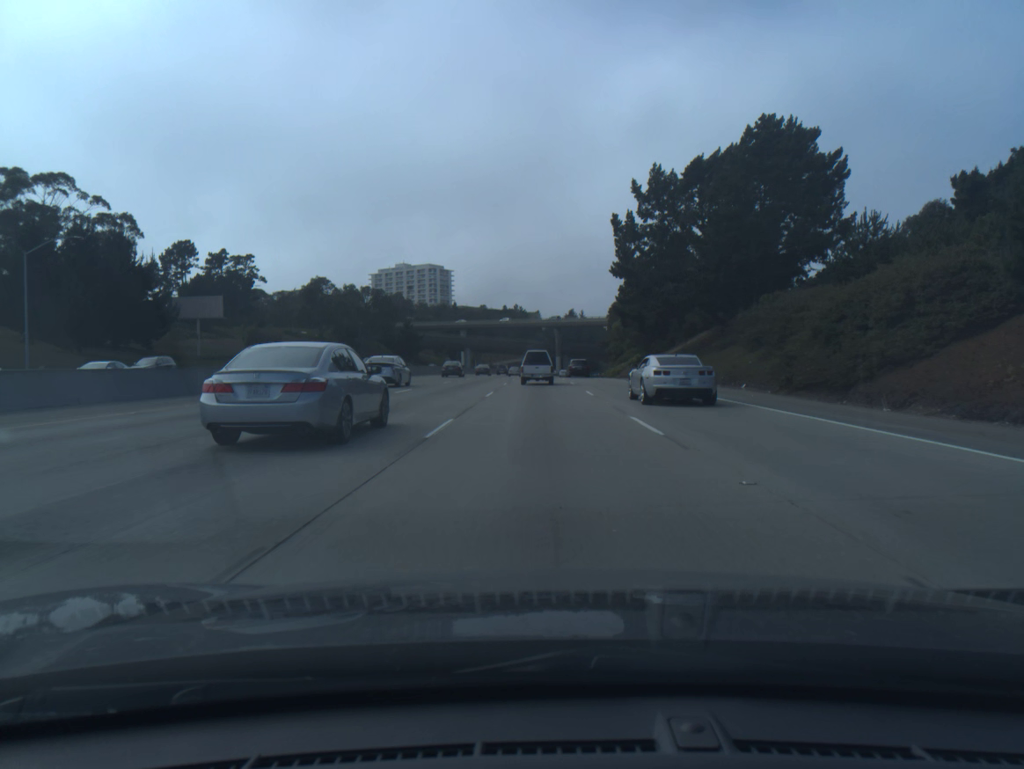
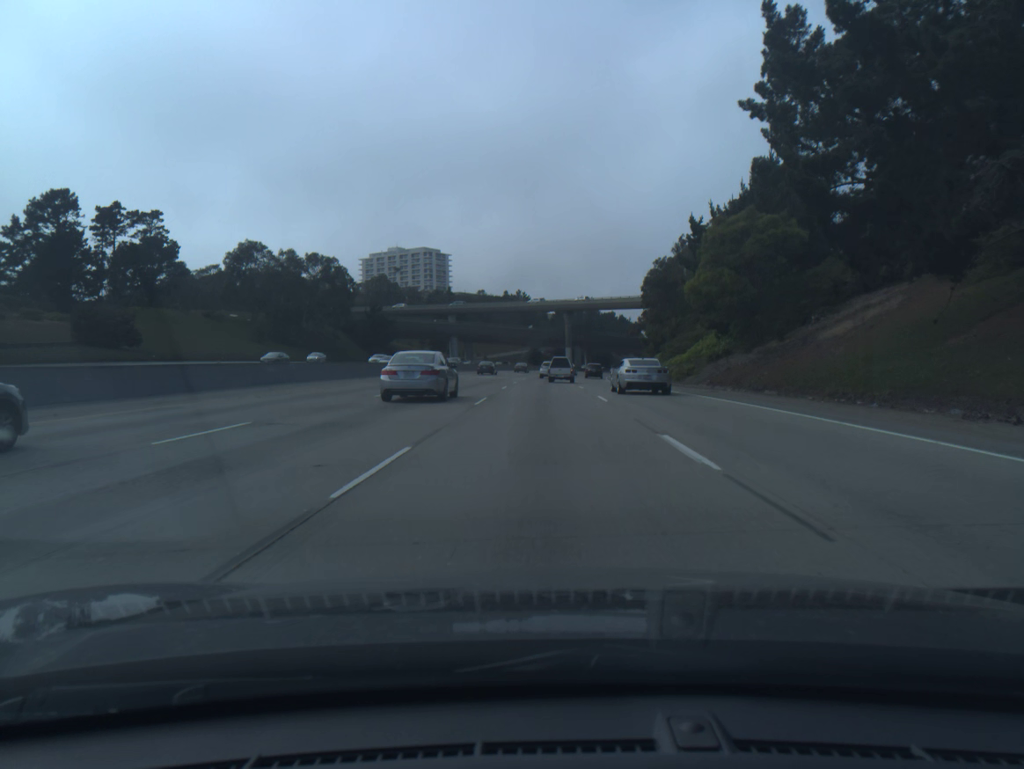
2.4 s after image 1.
(-0.2, +48.0) m; 0°
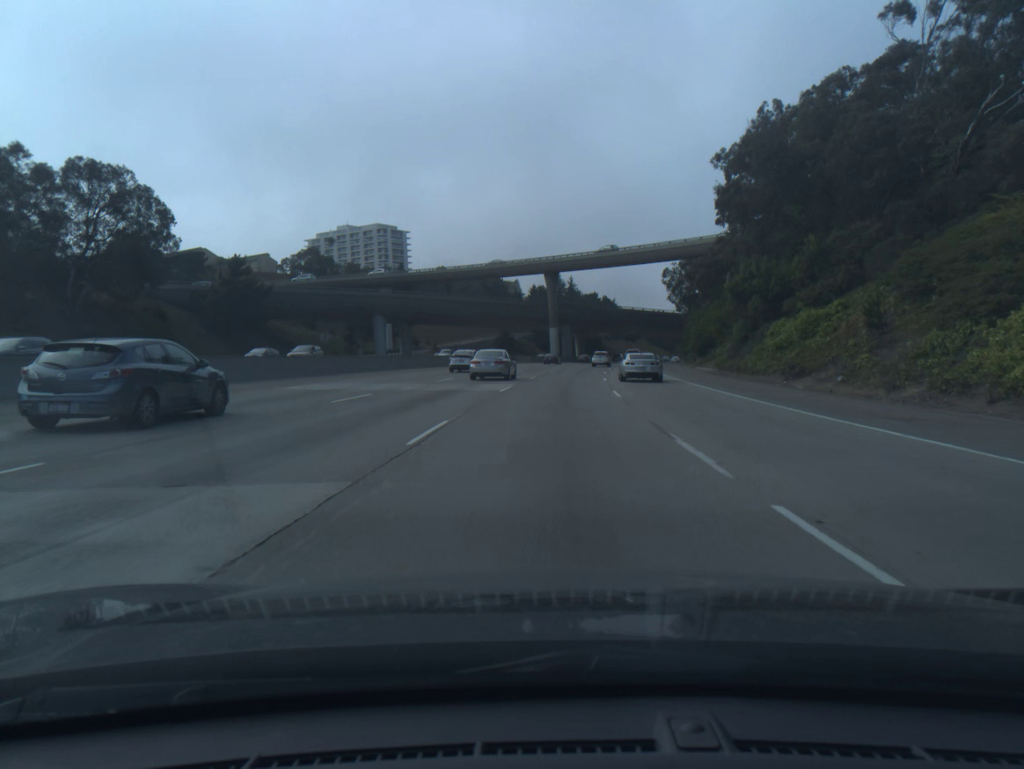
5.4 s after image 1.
(+0.5, +64.1) m; +2°
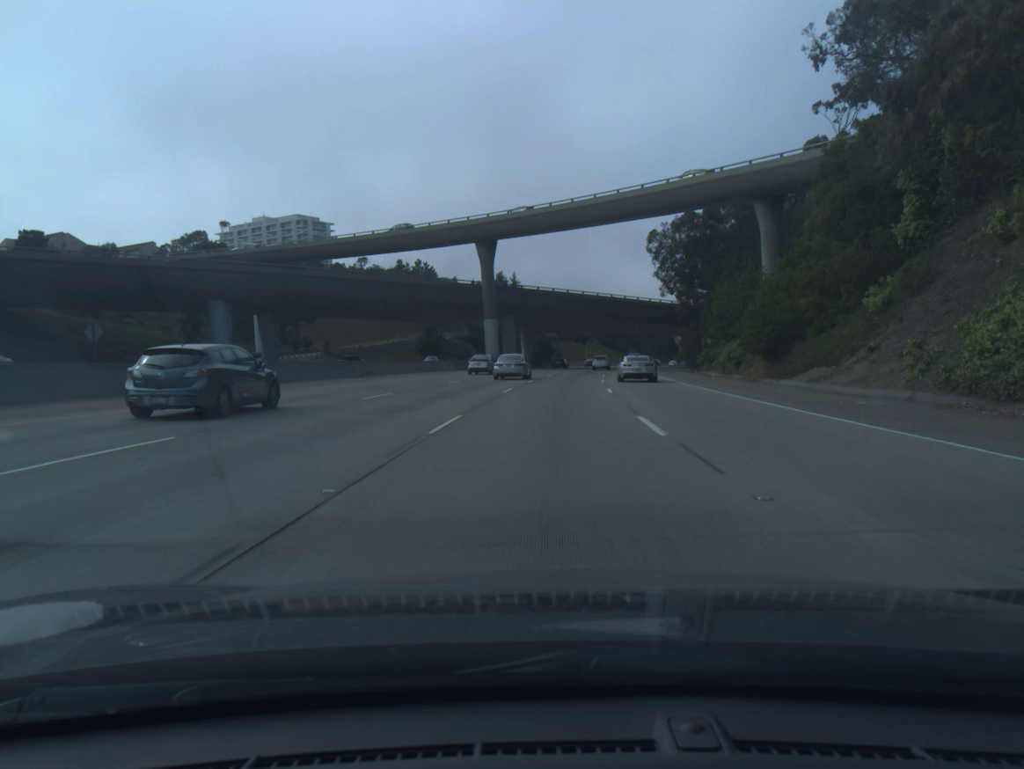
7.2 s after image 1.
(+1.4, +40.6) m; +4°
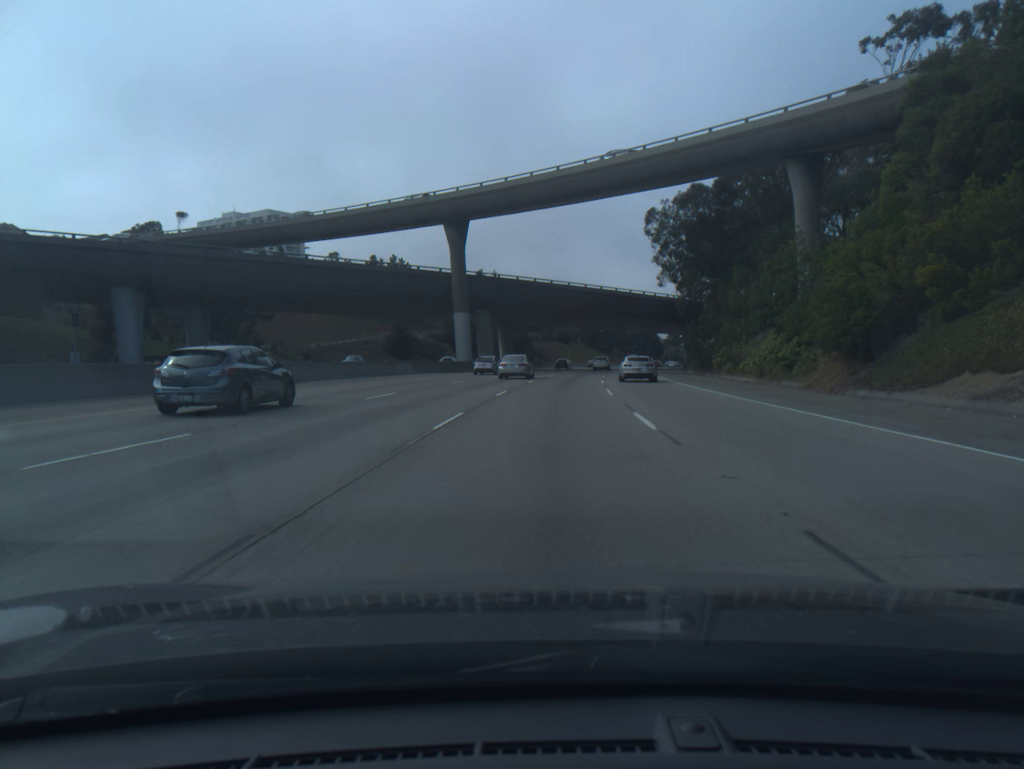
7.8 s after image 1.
(+0.2, +13.9) m; +1°
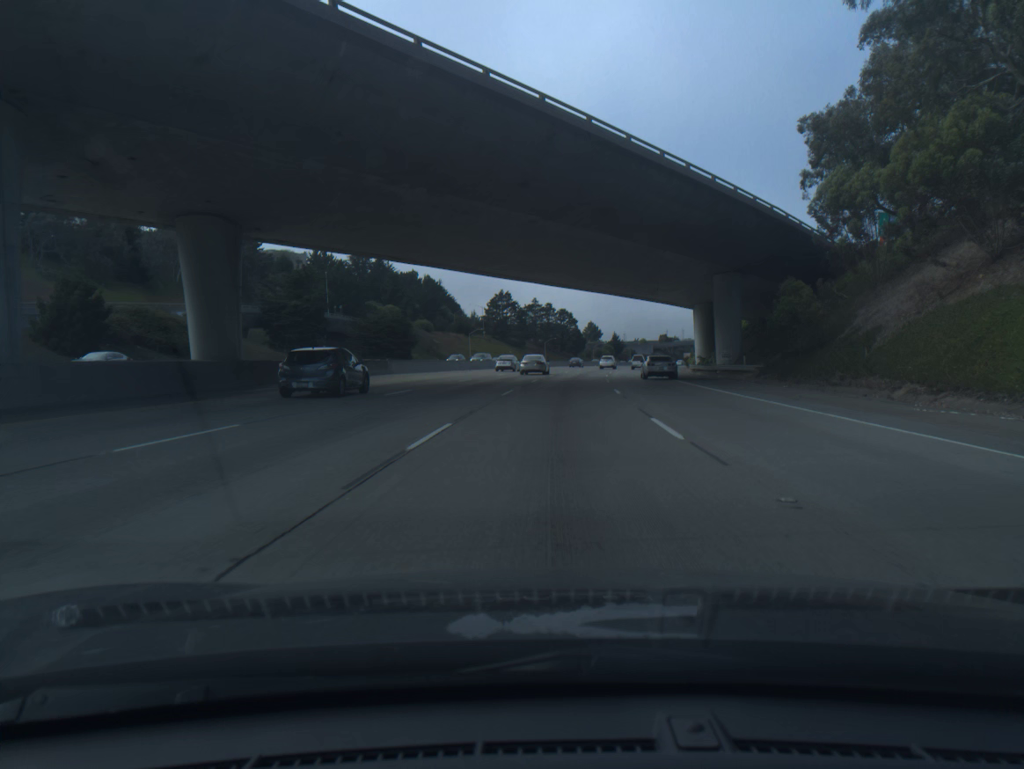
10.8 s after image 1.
(+3.9, +71.4) m; +7°
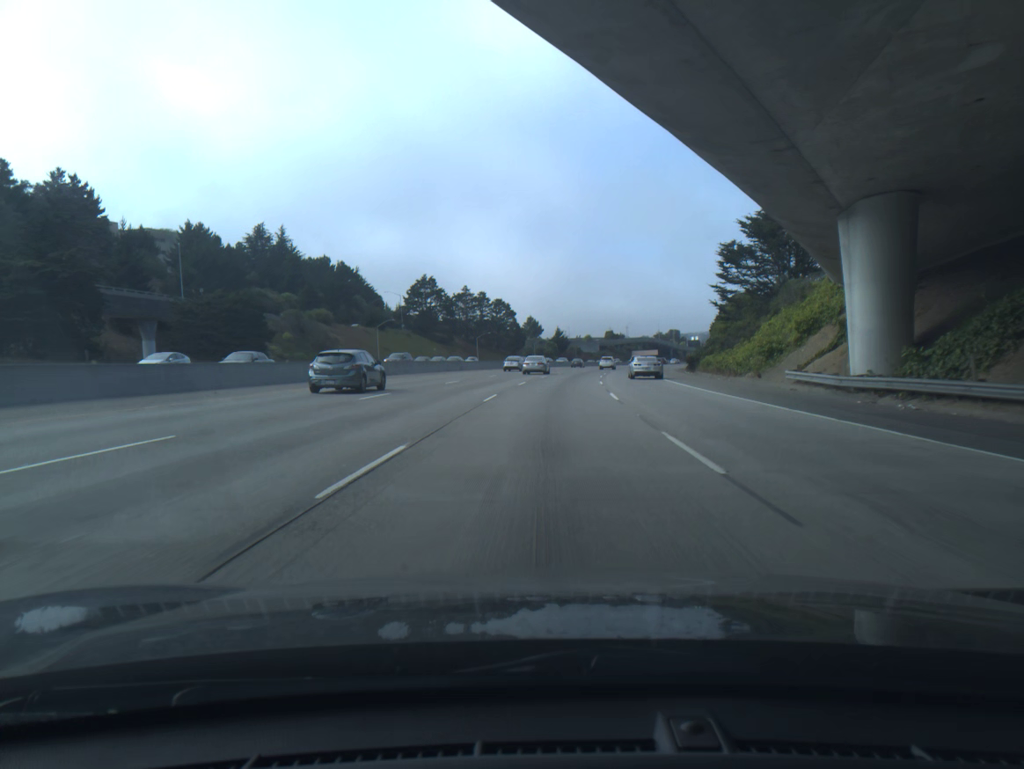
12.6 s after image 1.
(+1.8, +44.9) m; +4°
